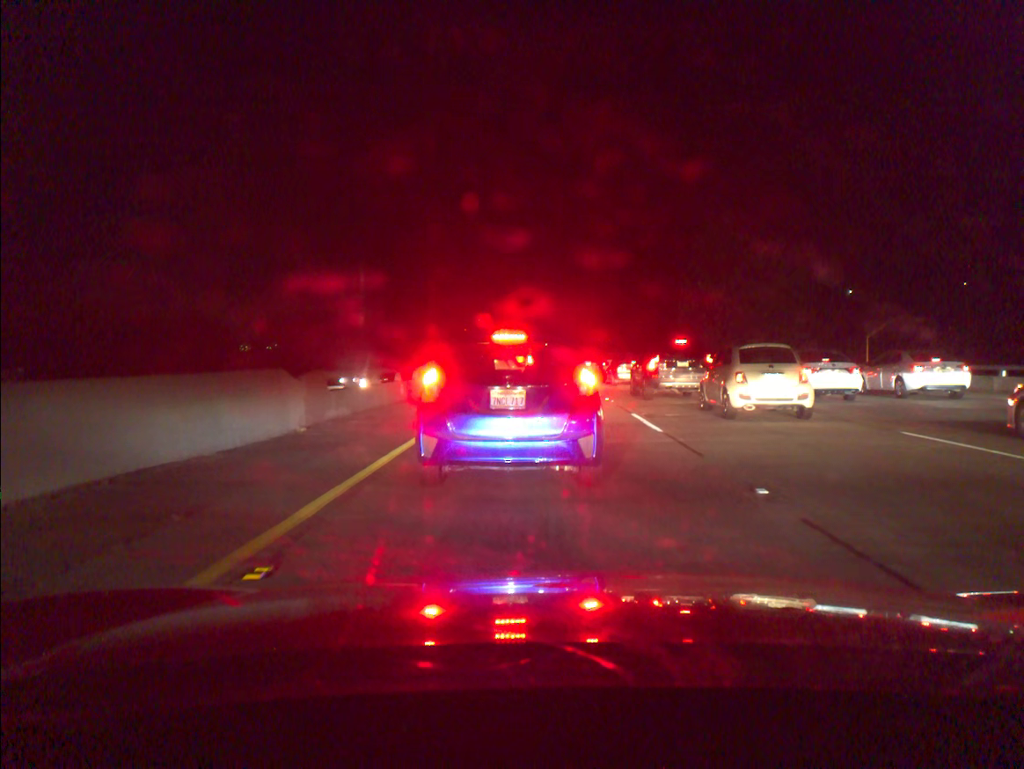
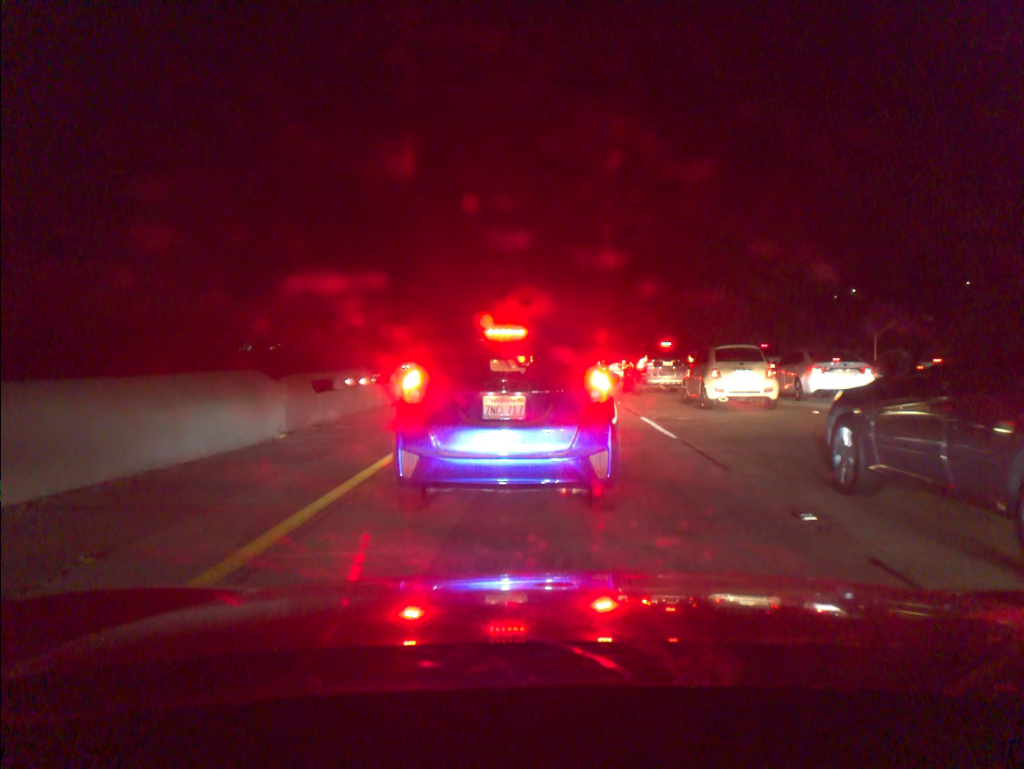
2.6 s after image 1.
(0.0, +1.2) m; 0°
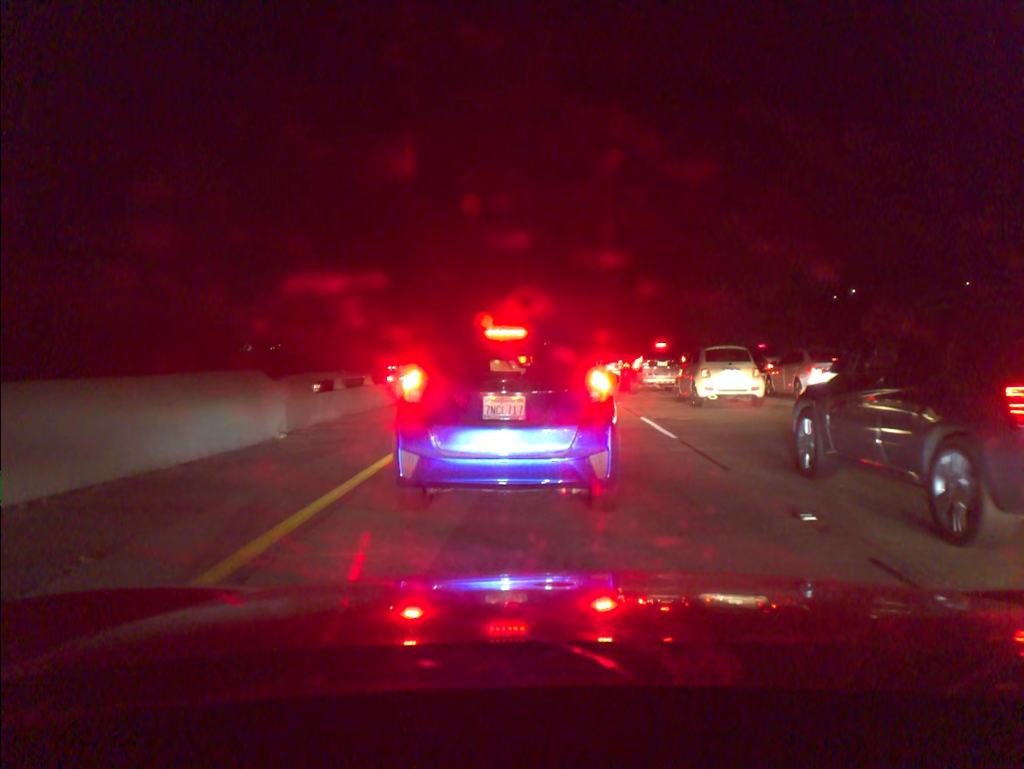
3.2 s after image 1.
(0.0, 0.0) m; 0°
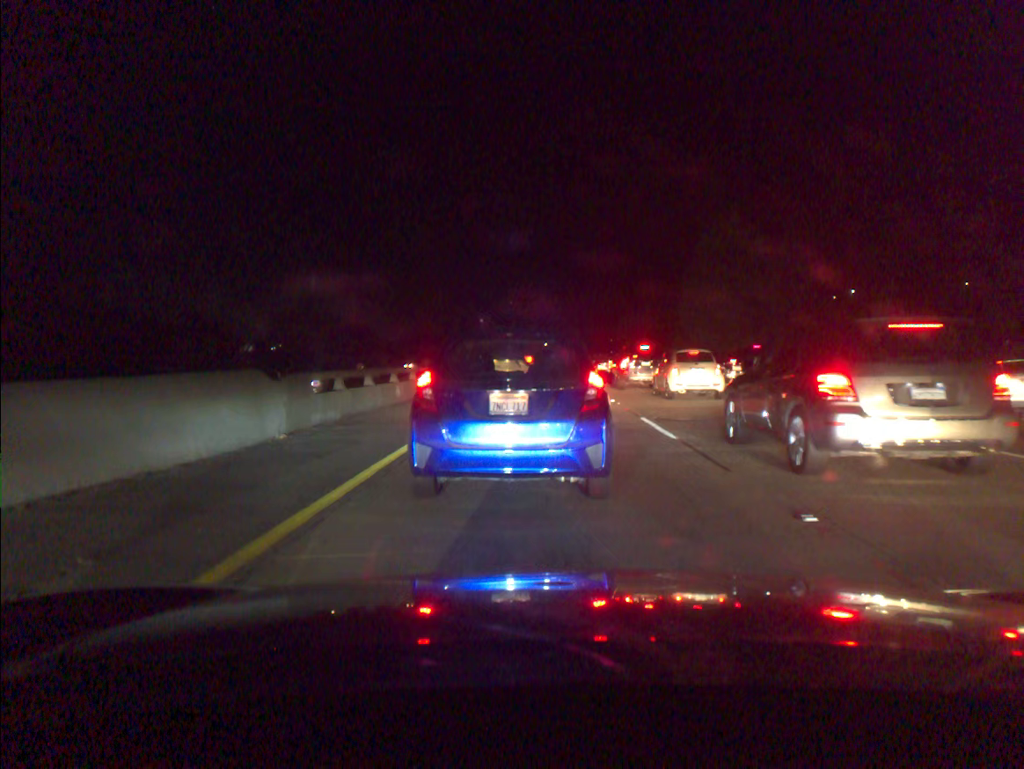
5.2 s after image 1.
(0.0, 0.0) m; 0°
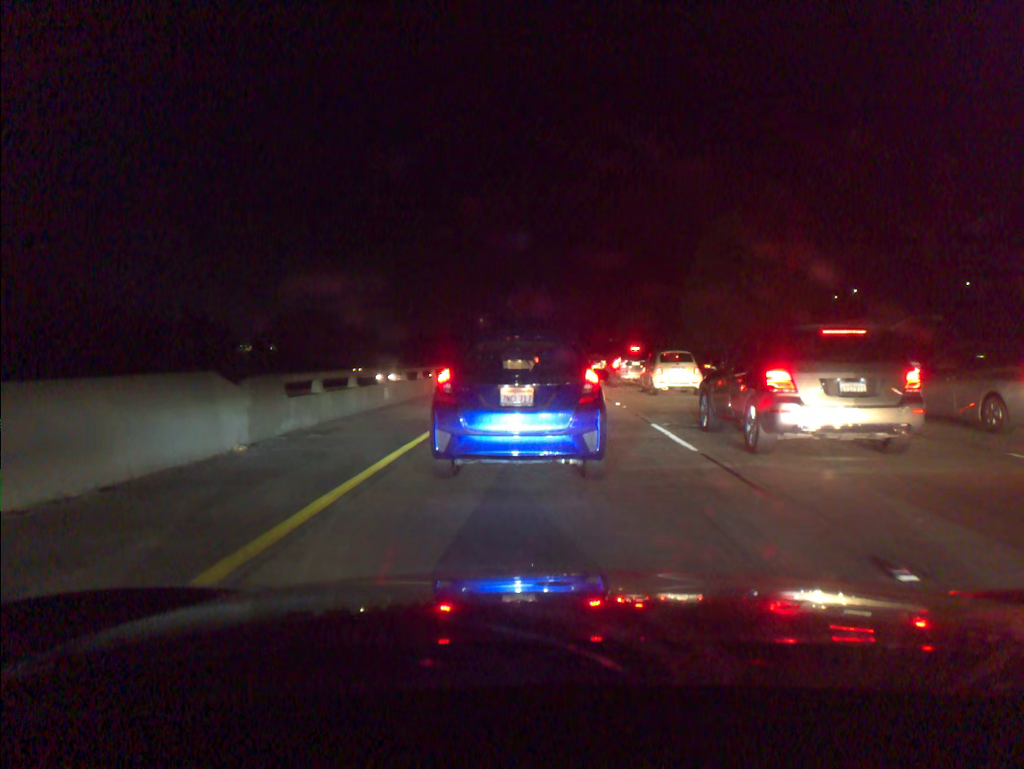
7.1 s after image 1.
(0.0, +1.5) m; 0°
